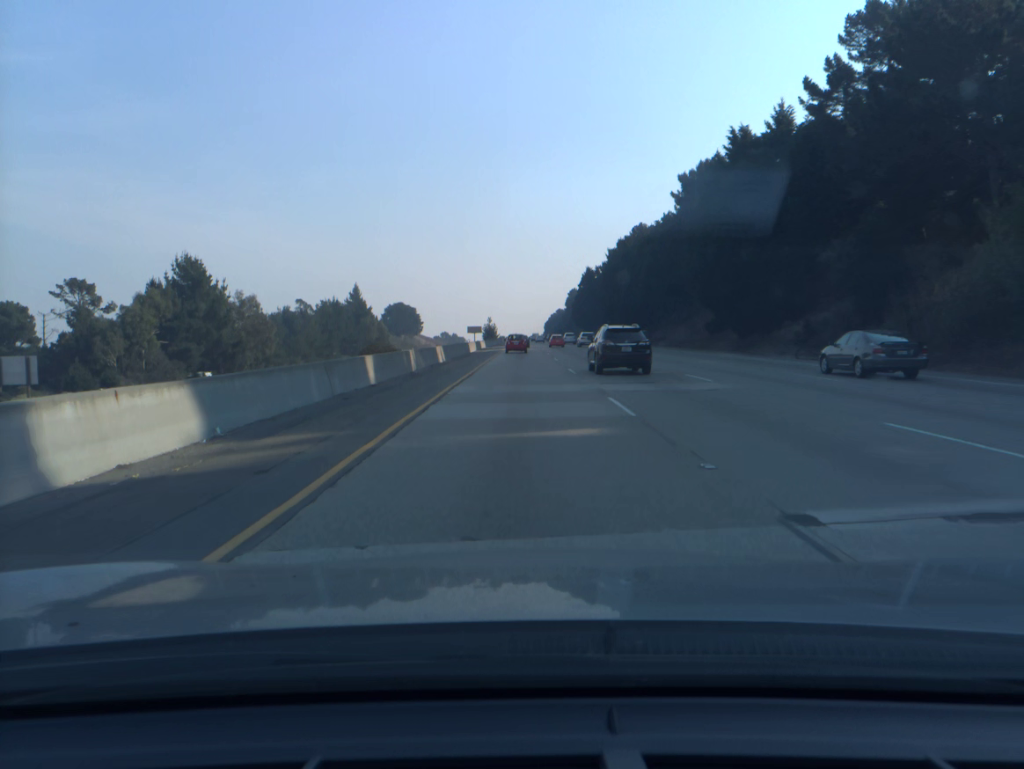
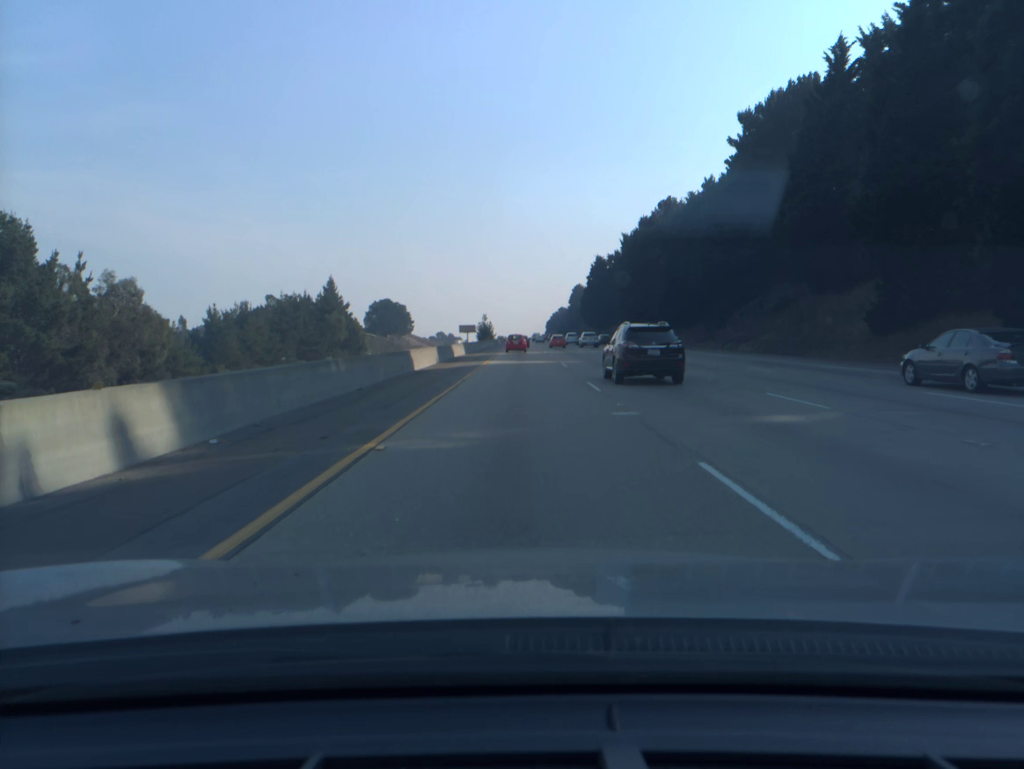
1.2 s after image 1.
(0.0, +38.0) m; 0°
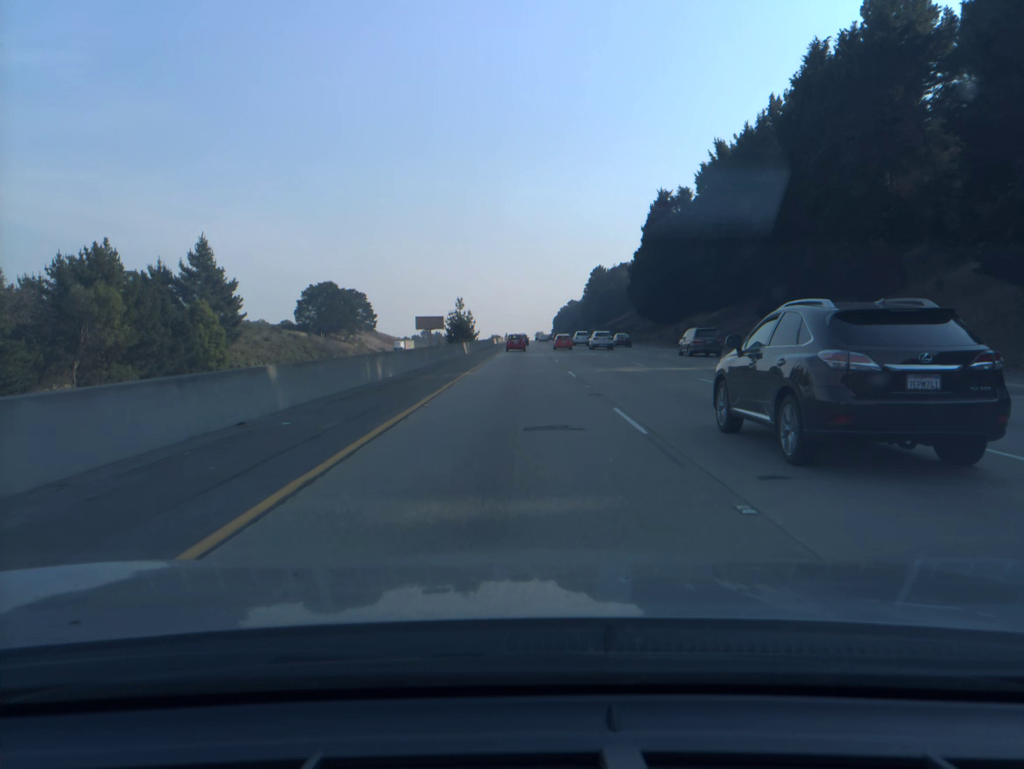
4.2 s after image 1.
(+0.2, +96.1) m; 0°
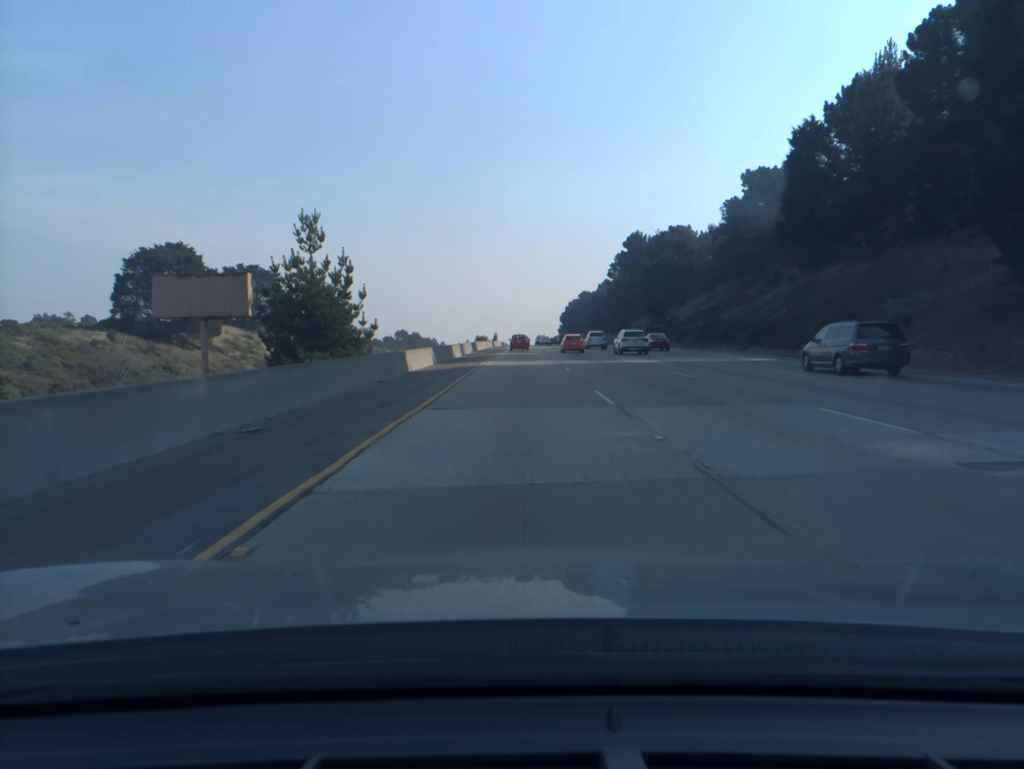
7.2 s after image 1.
(+0.1, +97.7) m; 0°
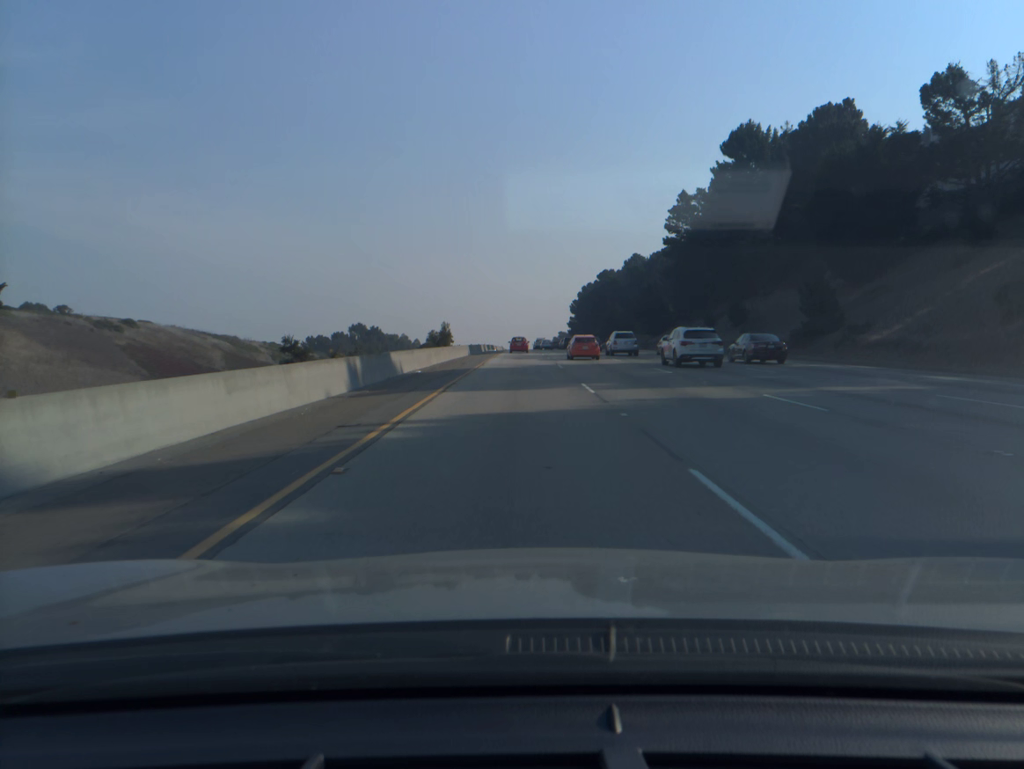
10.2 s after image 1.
(+0.2, +99.2) m; 0°
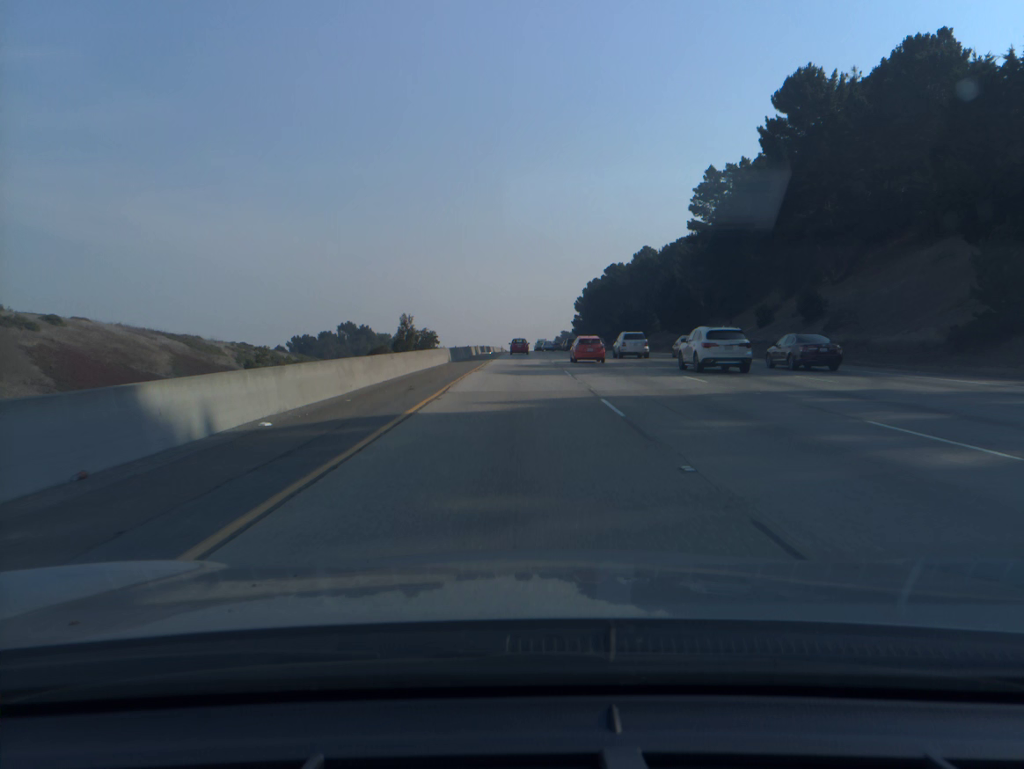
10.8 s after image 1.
(0.0, +20.0) m; 0°
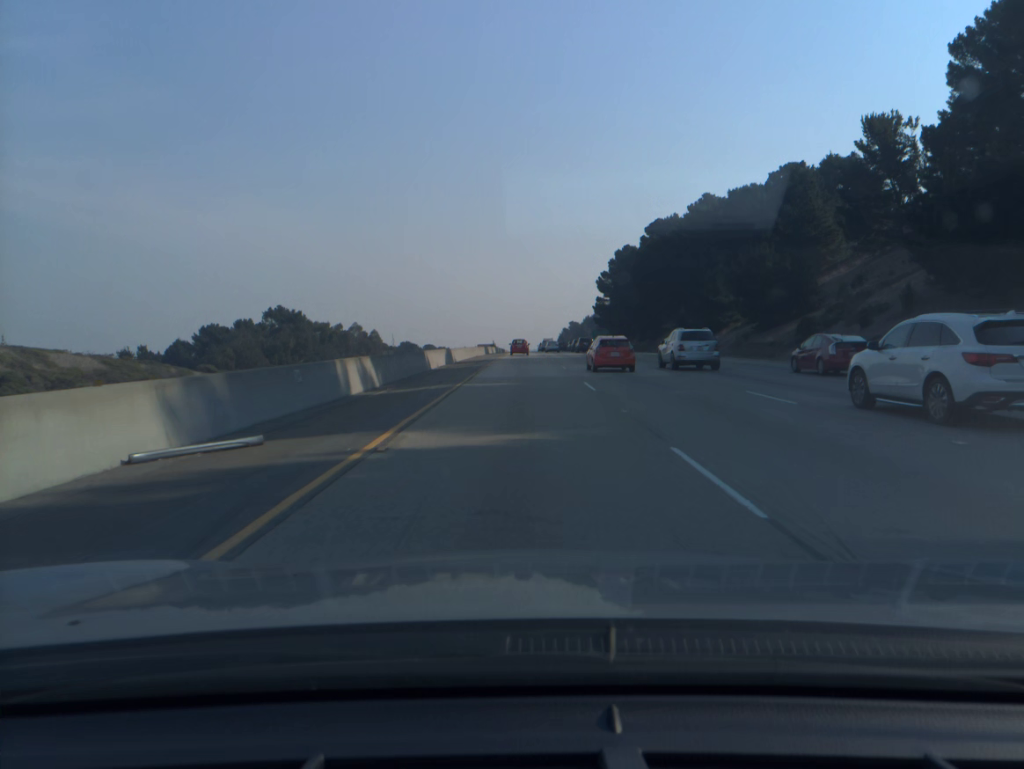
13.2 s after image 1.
(-0.1, +80.4) m; 0°
